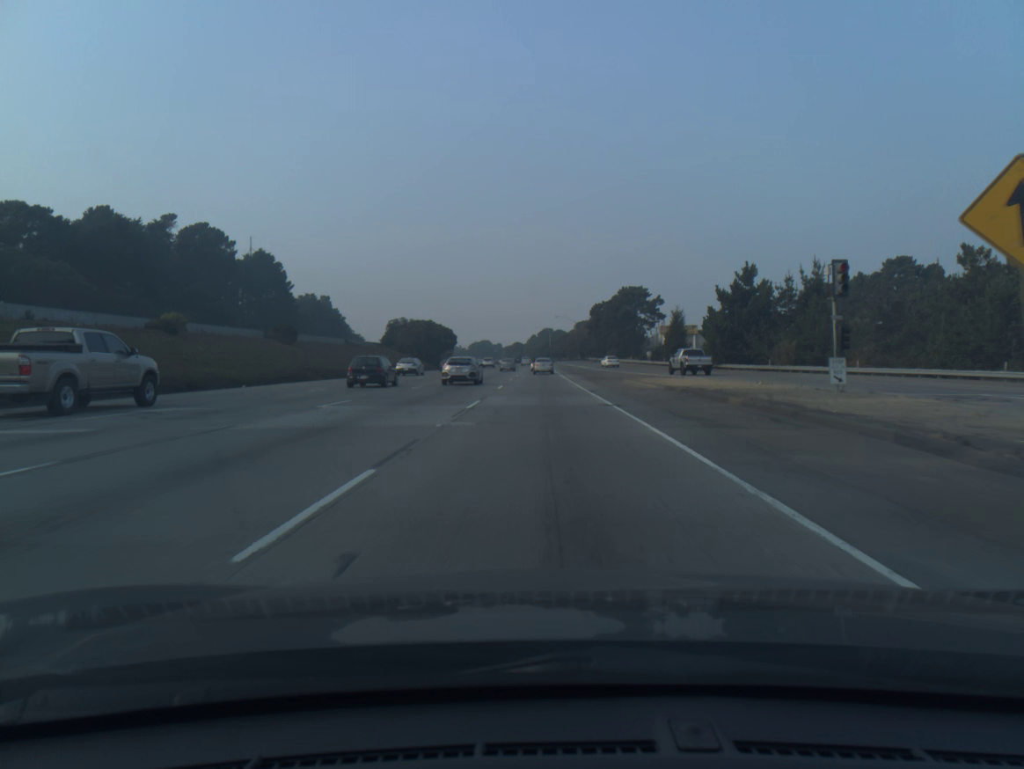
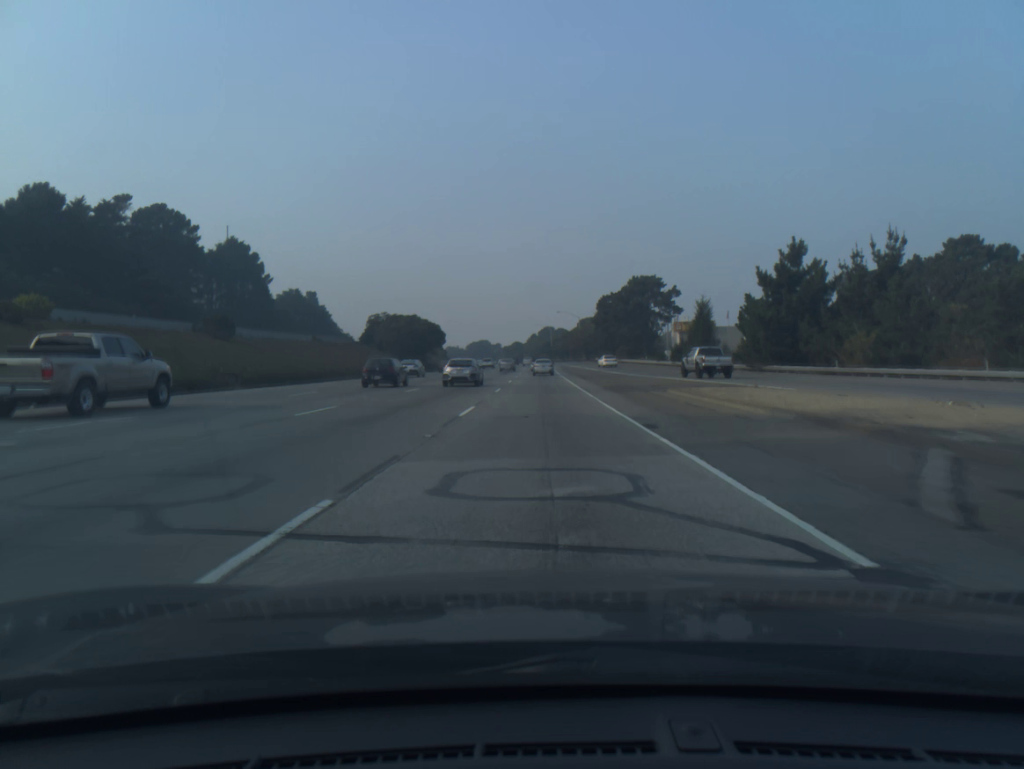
(0.0, +16.1) m; 0°
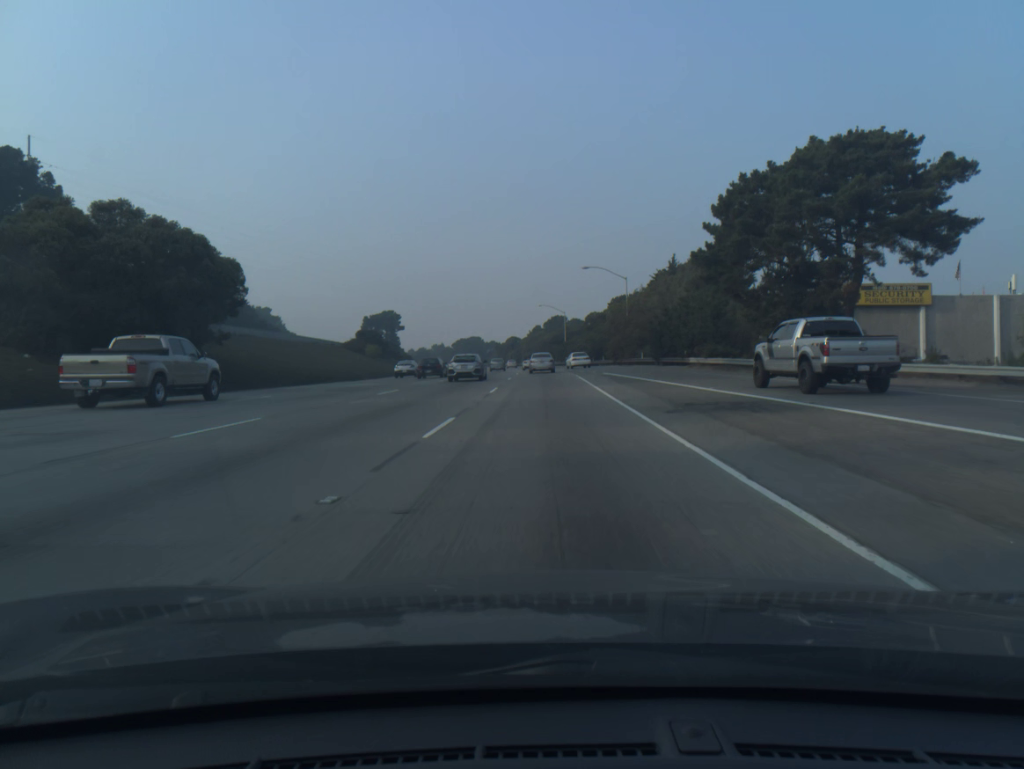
(-0.4, +79.1) m; 0°
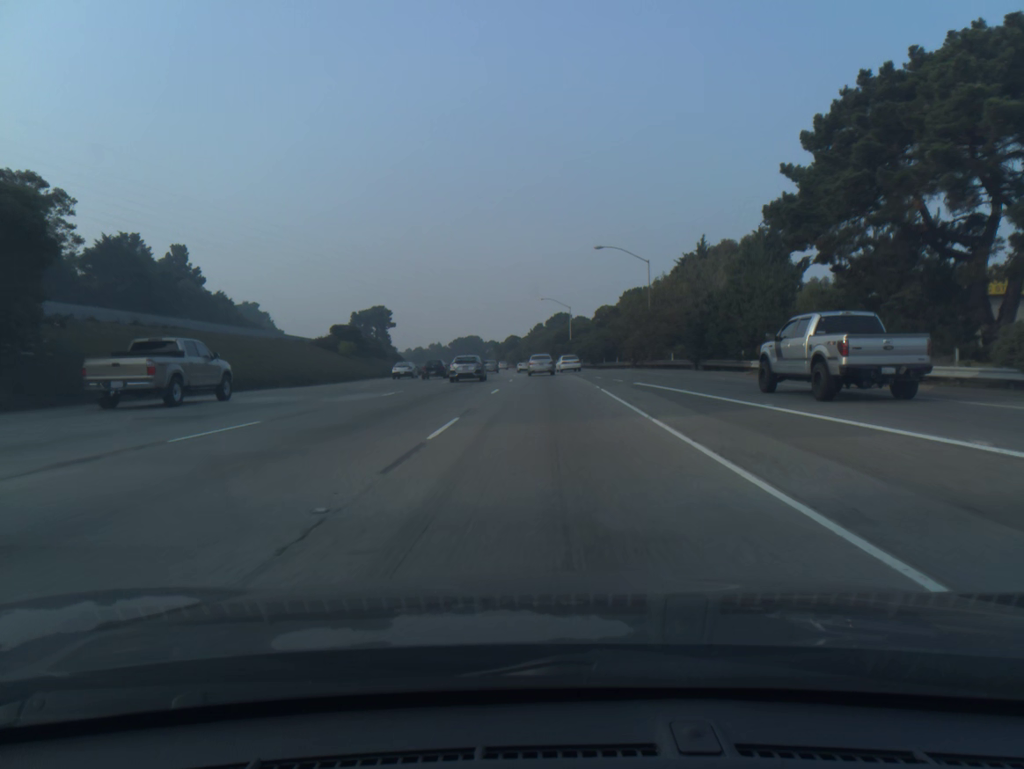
(0.0, +14.8) m; 0°
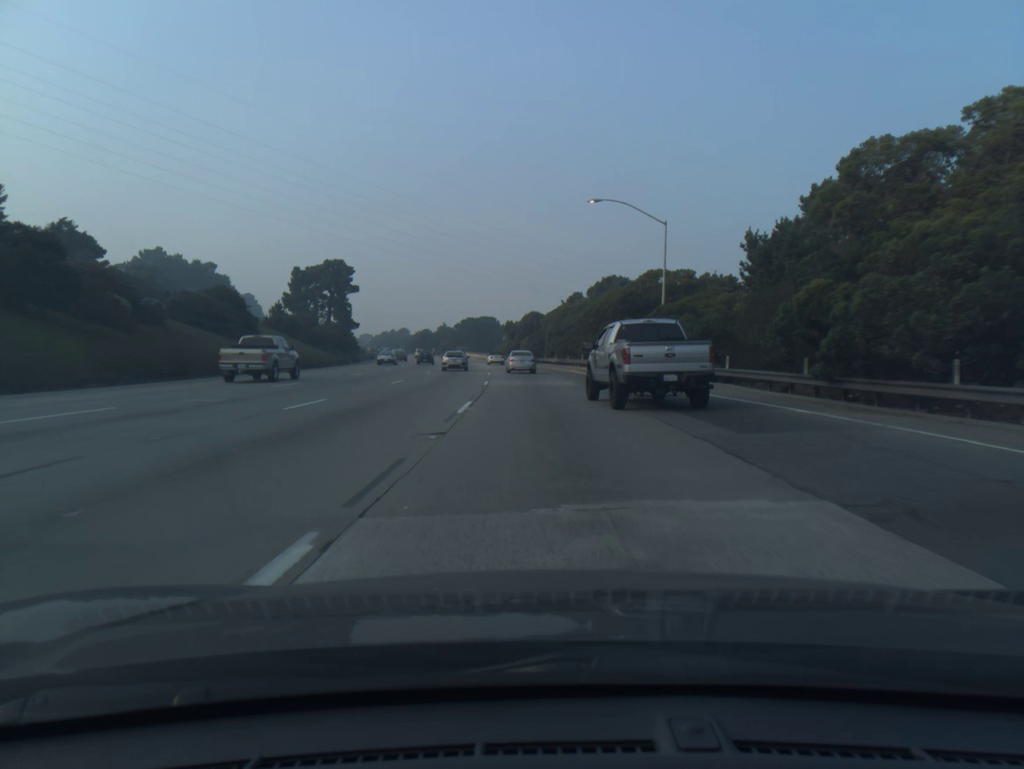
(-0.8, +68.8) m; -2°
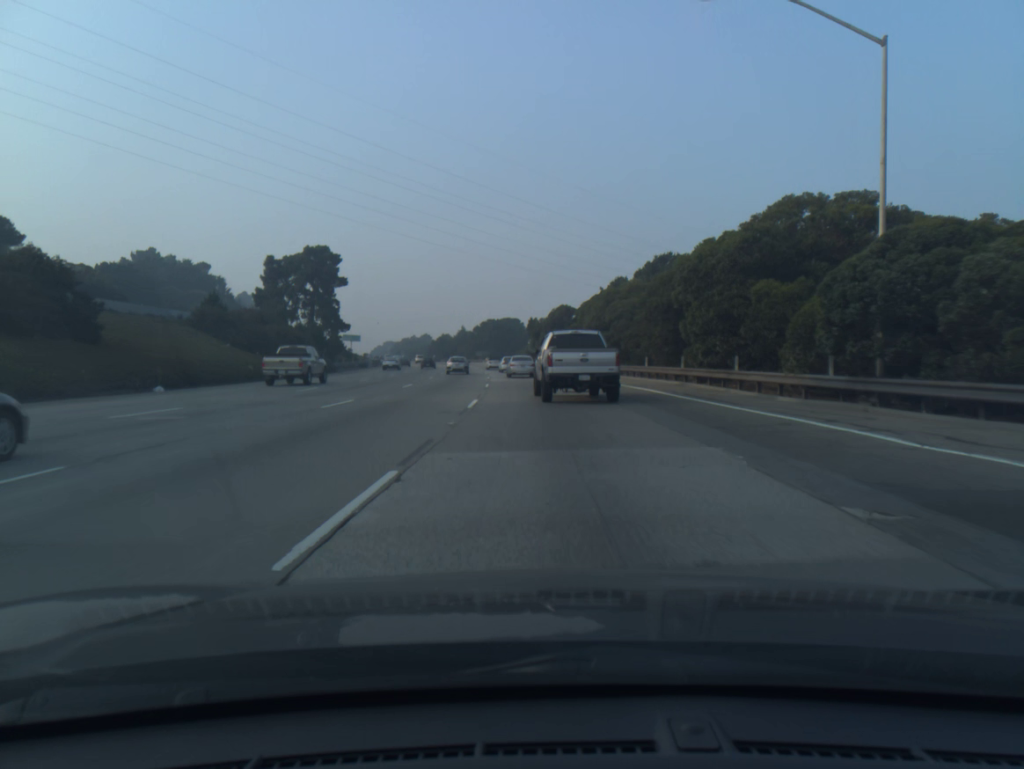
(-0.4, +26.3) m; -2°
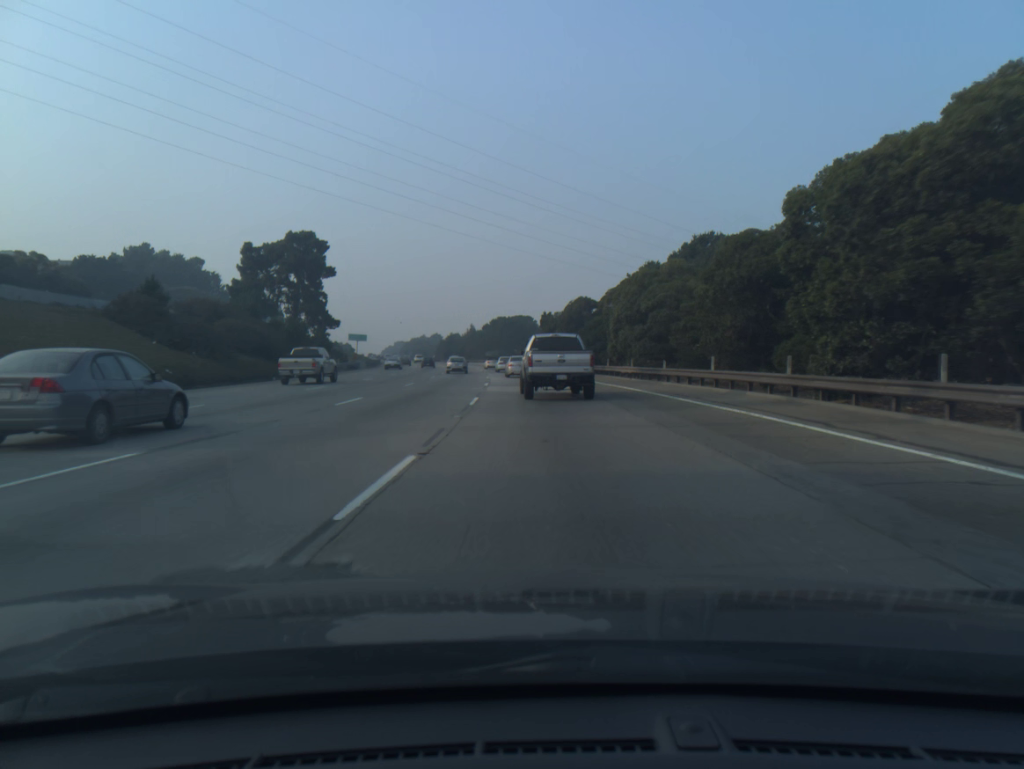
(-0.1, +13.1) m; -1°
